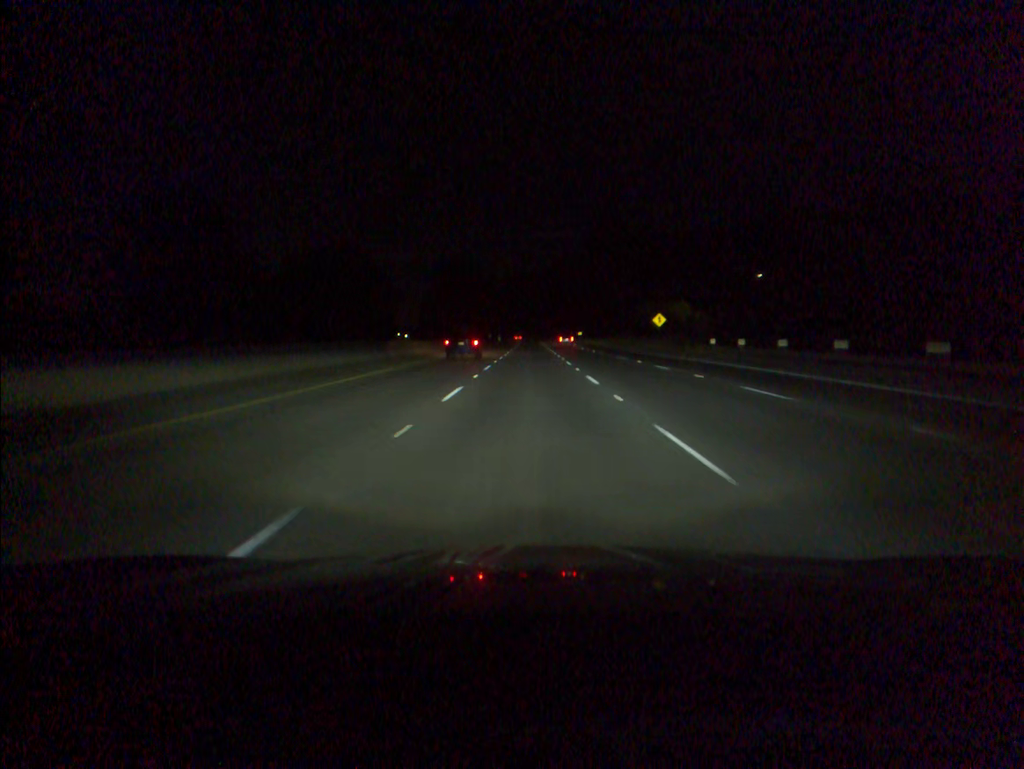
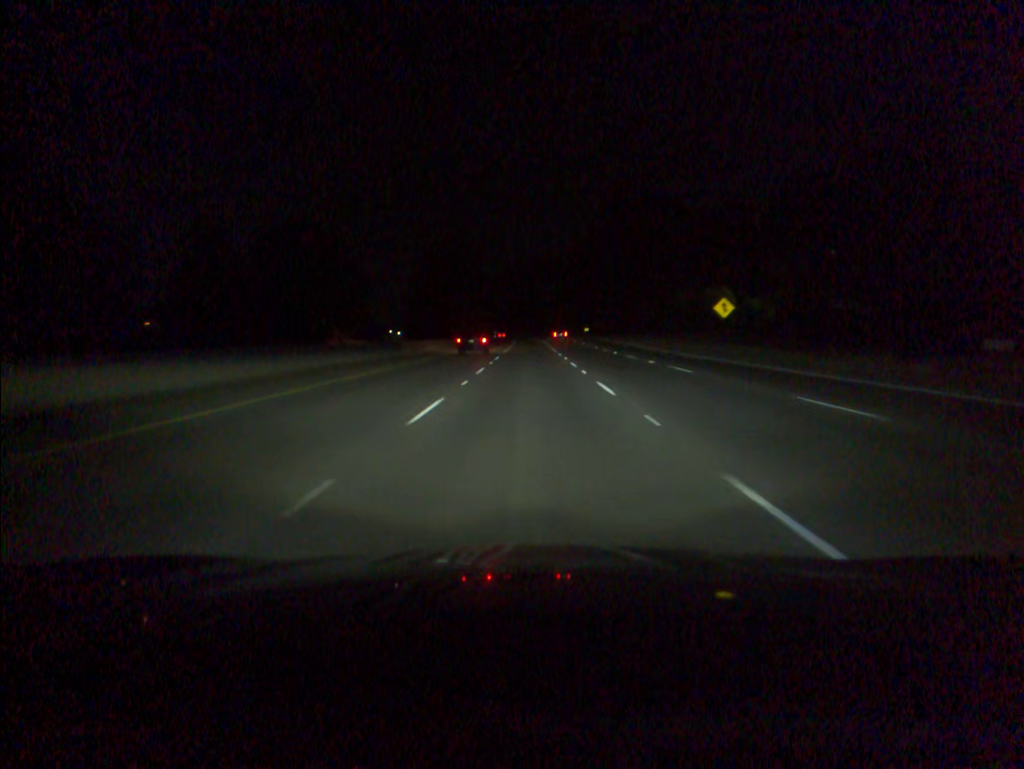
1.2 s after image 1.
(0.0, +33.5) m; 0°
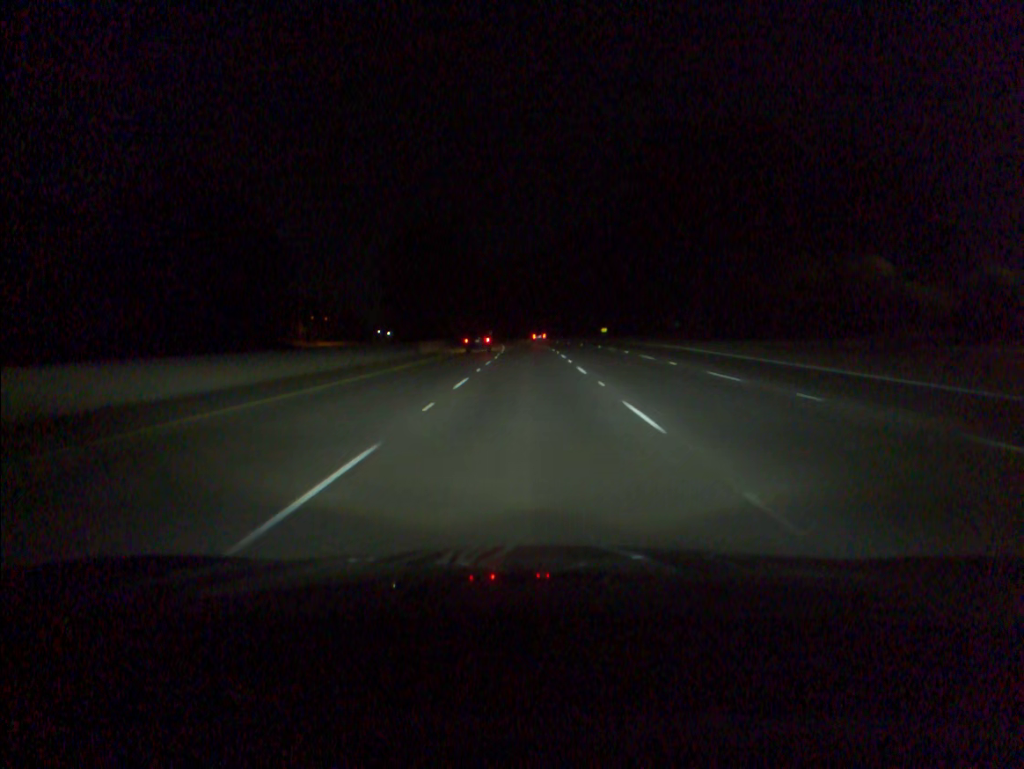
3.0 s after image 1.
(0.0, +50.4) m; 0°
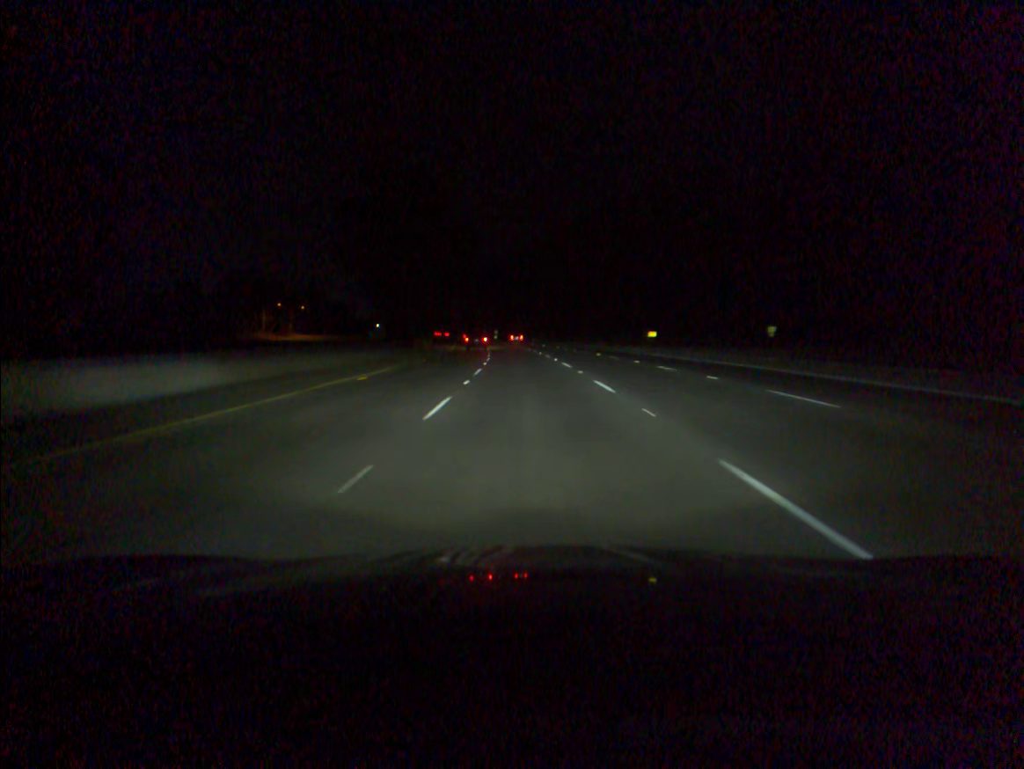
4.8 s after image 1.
(-0.3, +50.4) m; -1°
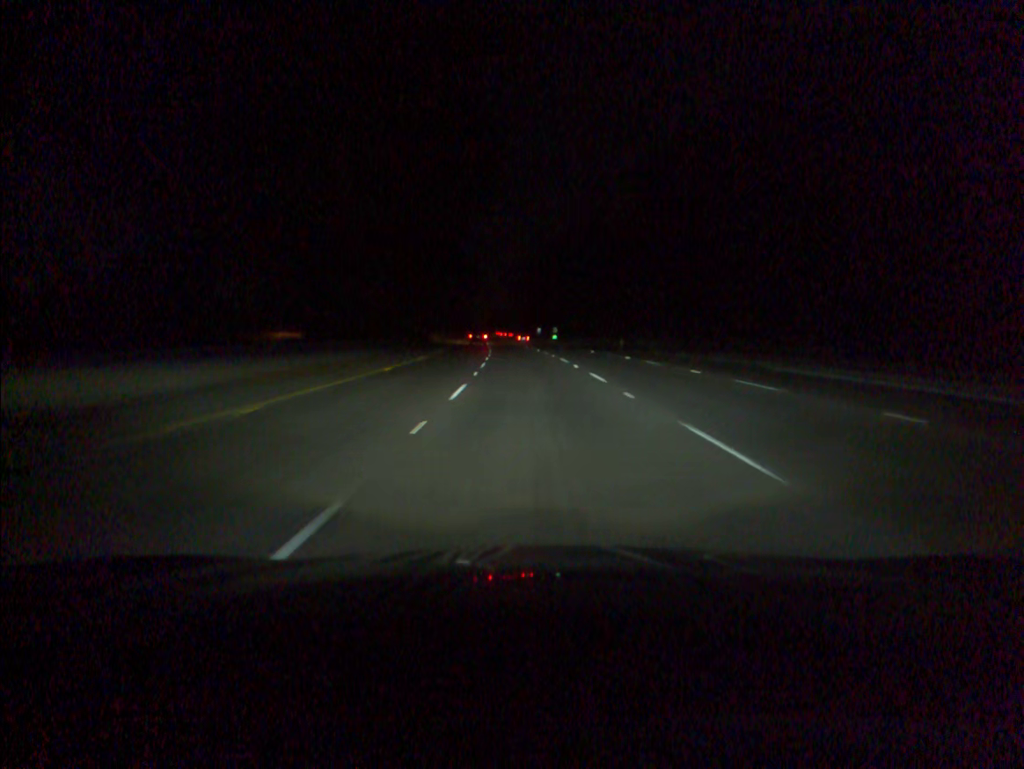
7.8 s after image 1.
(-3.1, +84.0) m; -4°
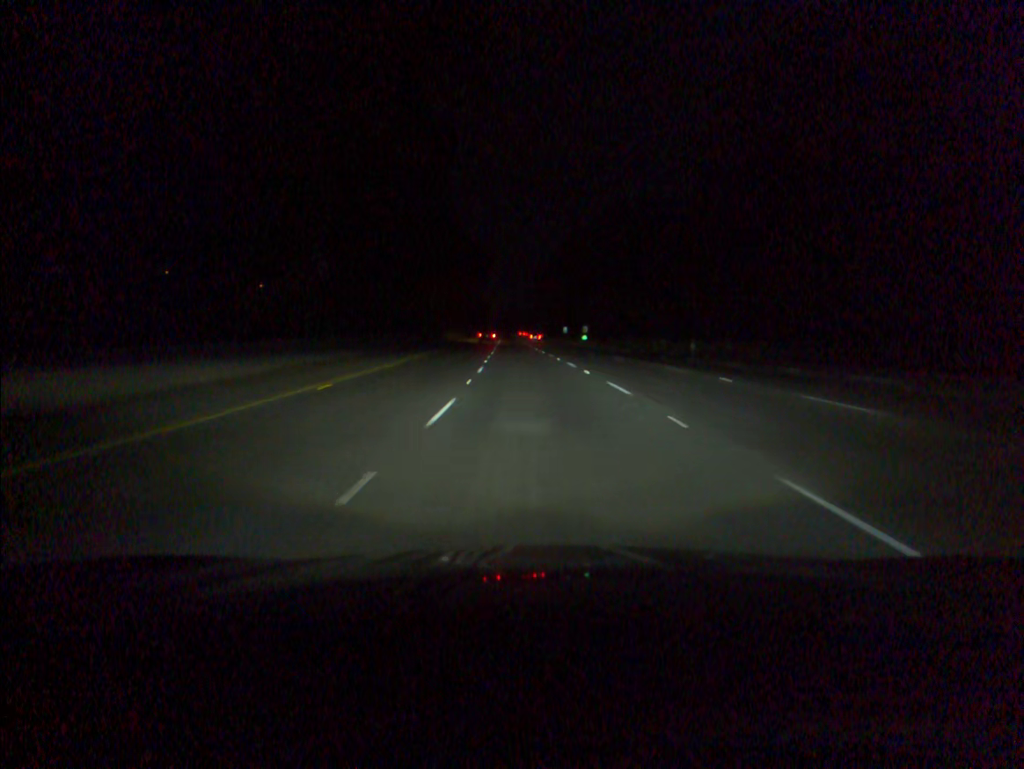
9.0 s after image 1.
(-0.5, +33.6) m; -2°
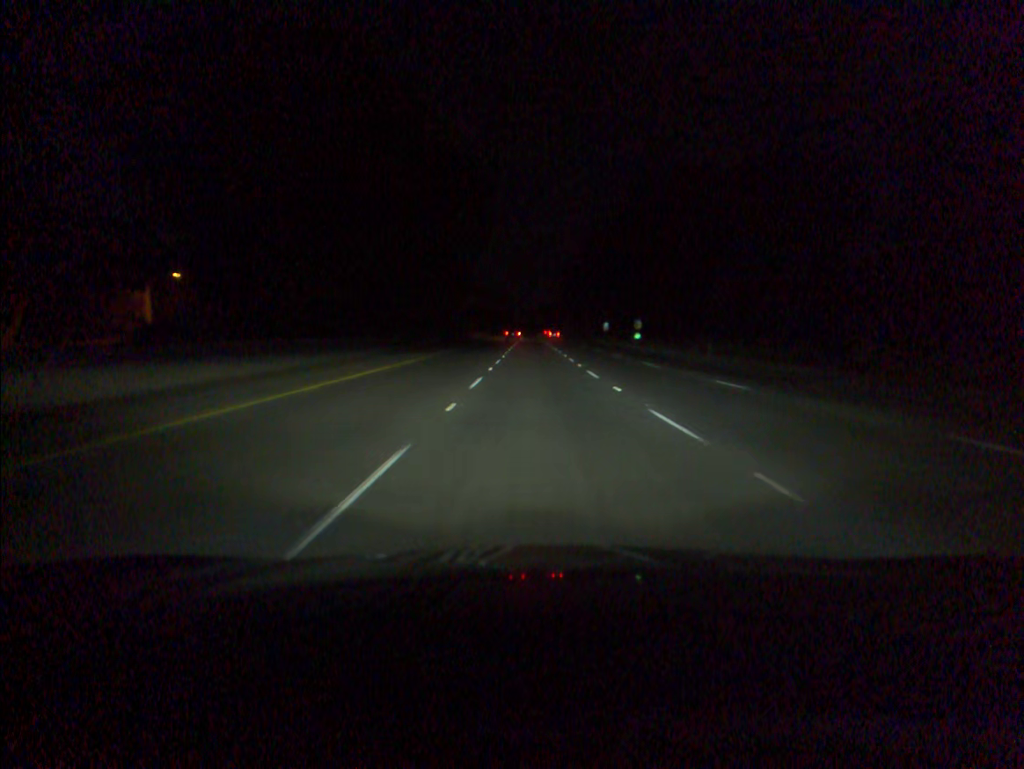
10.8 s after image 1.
(-0.8, +50.6) m; -1°
